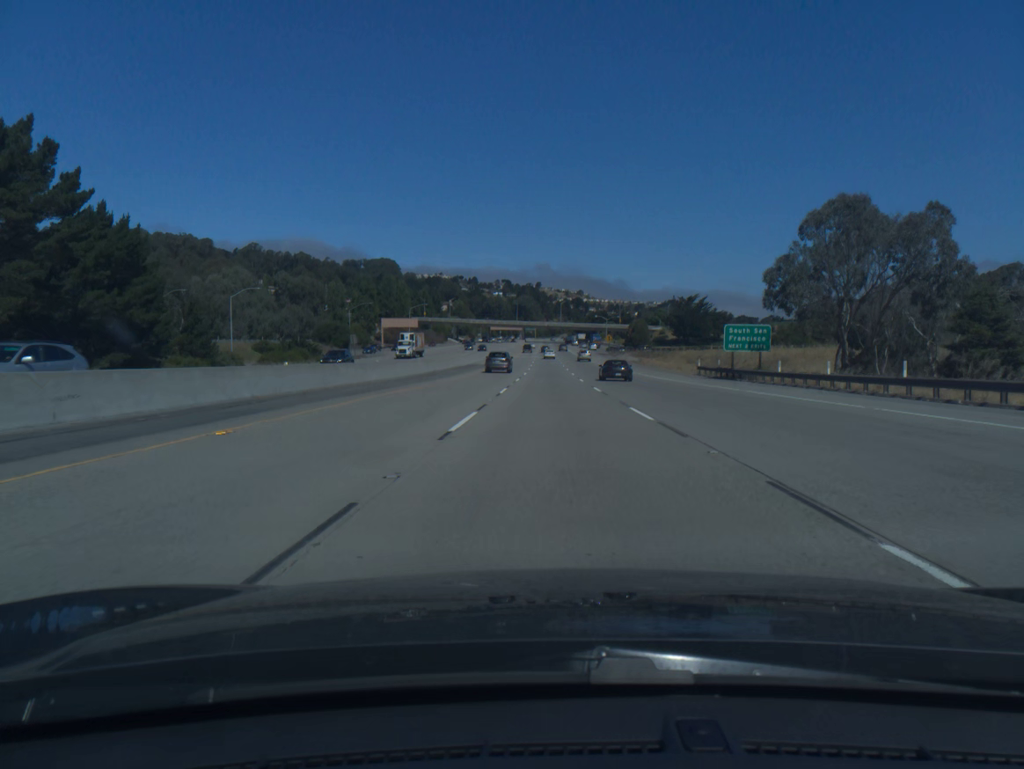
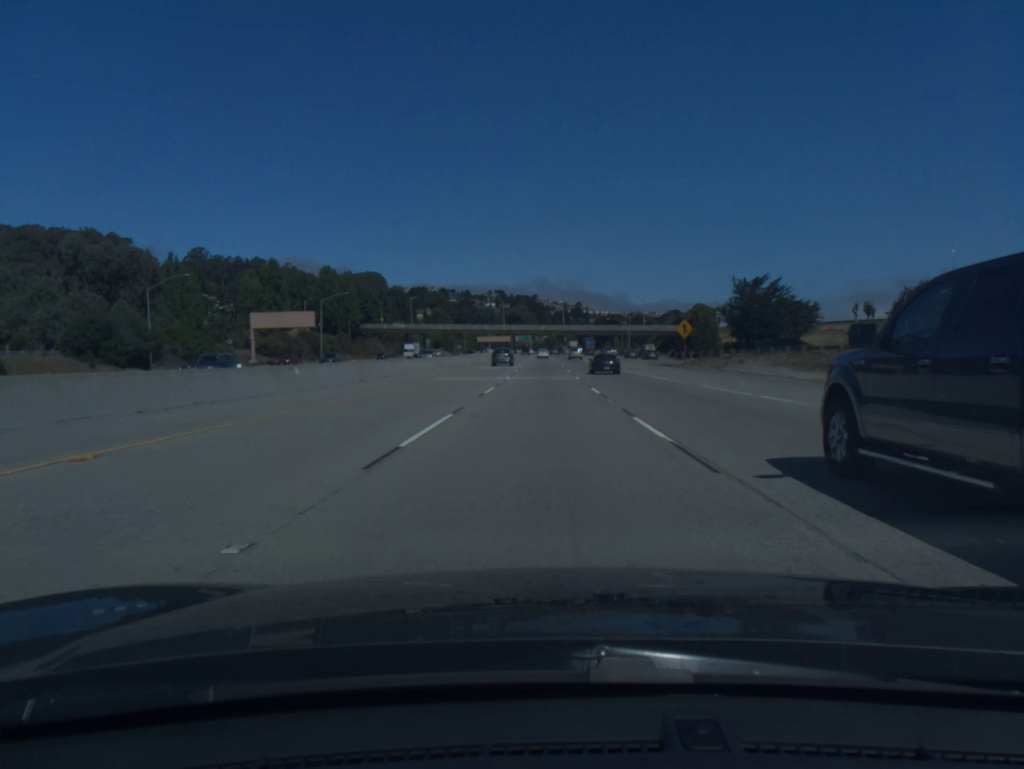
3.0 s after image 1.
(+0.4, +90.6) m; 0°
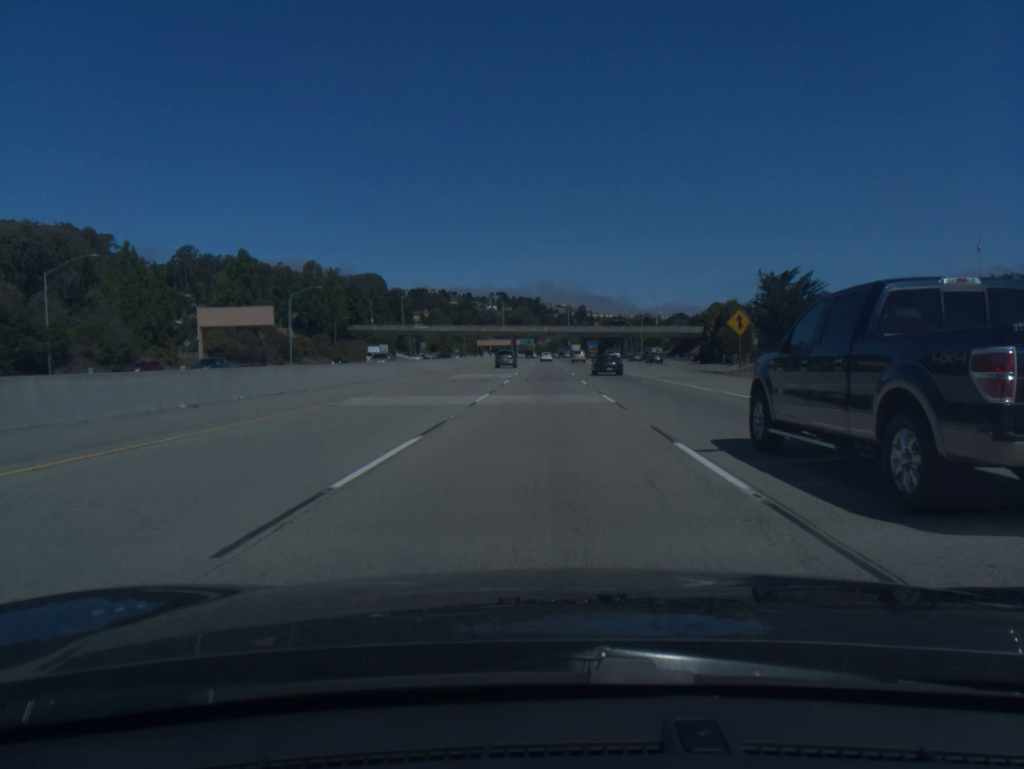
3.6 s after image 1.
(0.0, +18.4) m; 0°
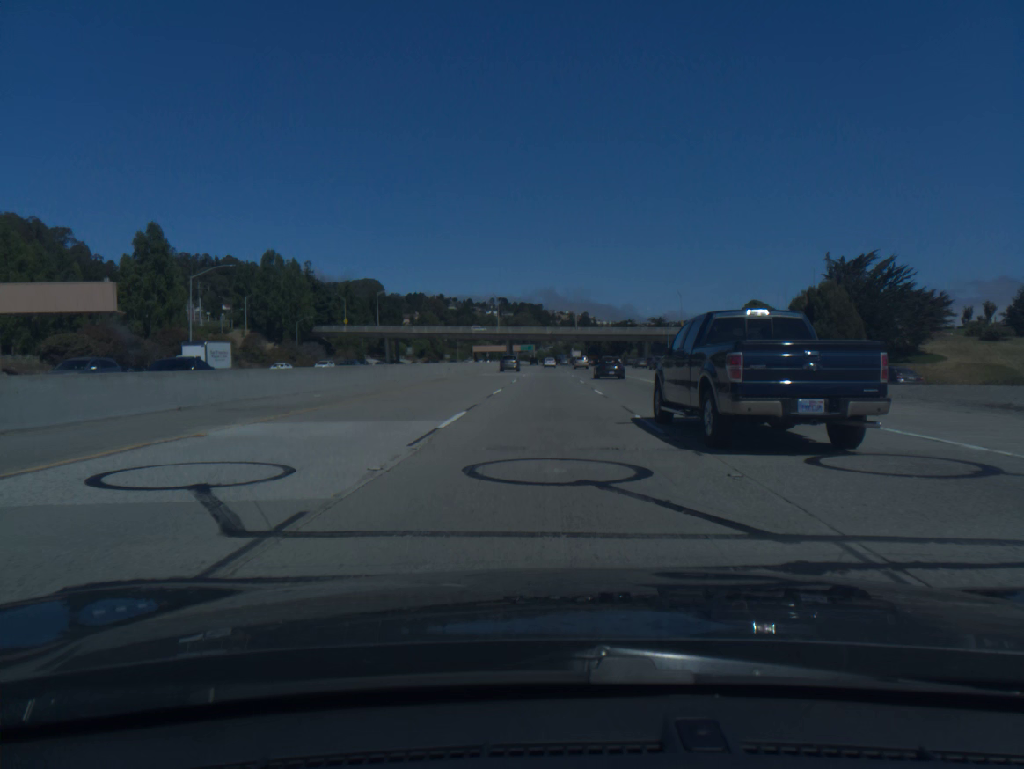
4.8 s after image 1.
(-0.1, +37.0) m; 0°
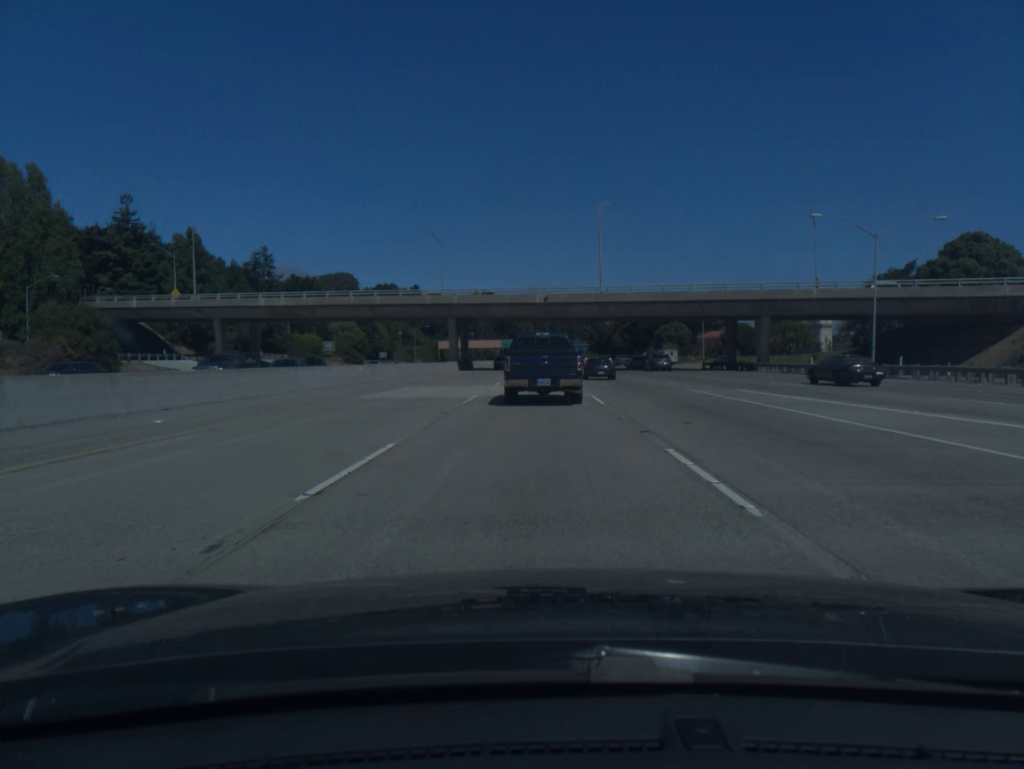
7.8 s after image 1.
(+0.5, +93.6) m; +1°
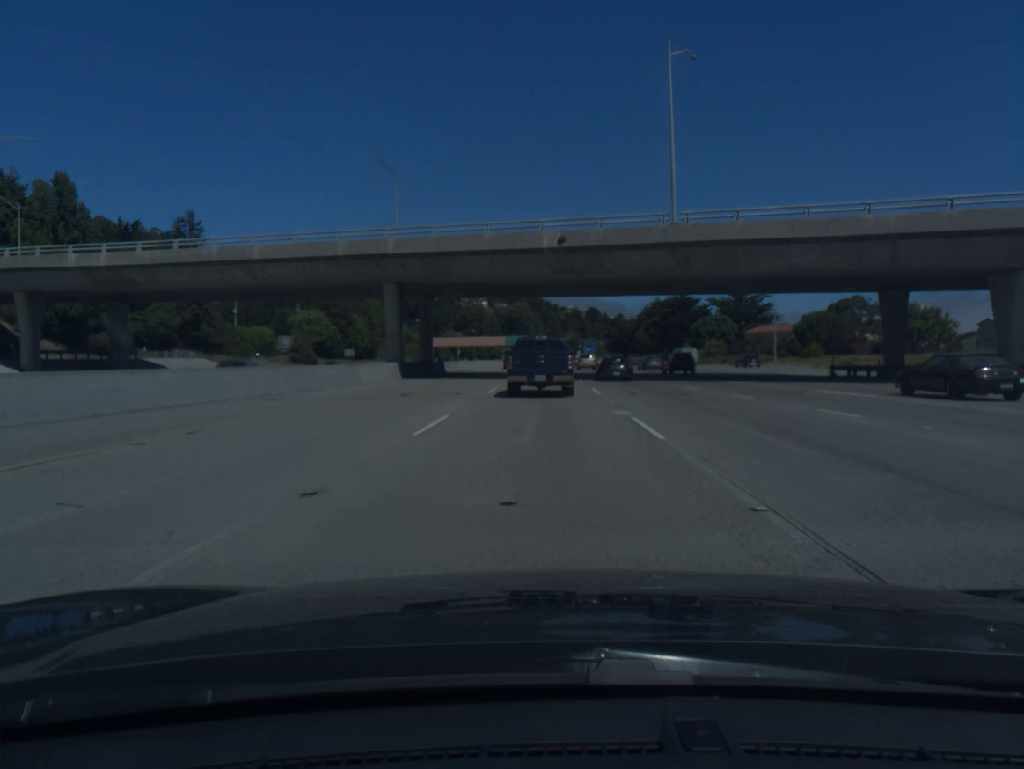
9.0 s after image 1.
(-0.2, +37.7) m; -1°
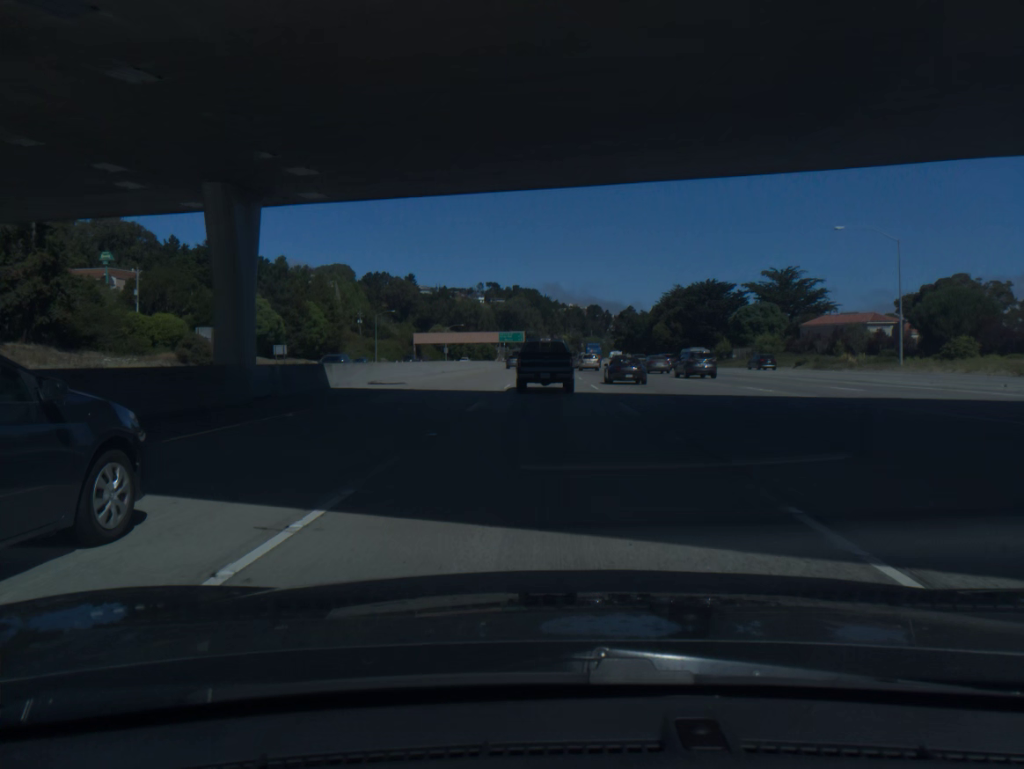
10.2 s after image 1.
(-0.1, +37.6) m; 0°
